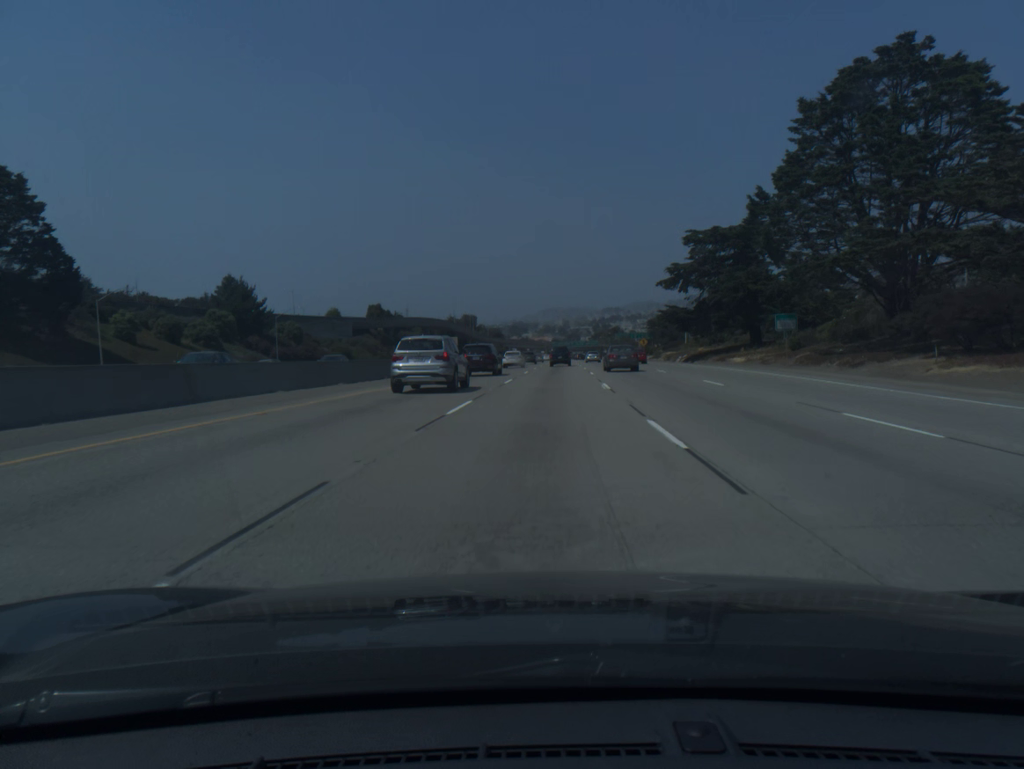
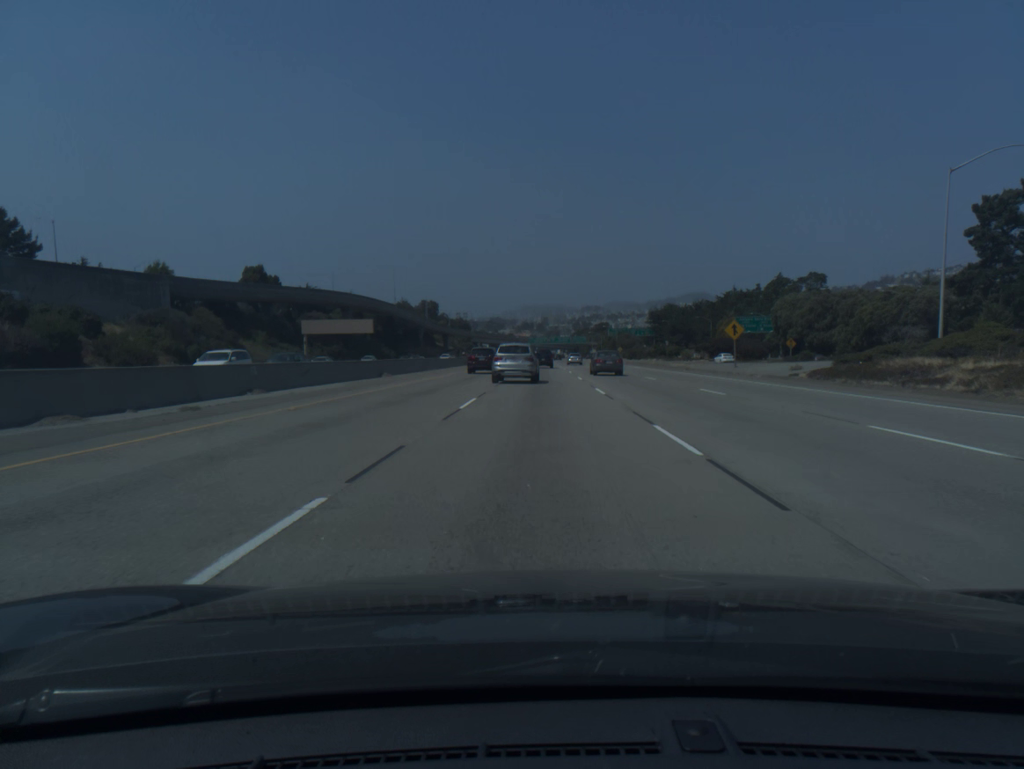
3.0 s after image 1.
(+2.1, +85.7) m; +2°
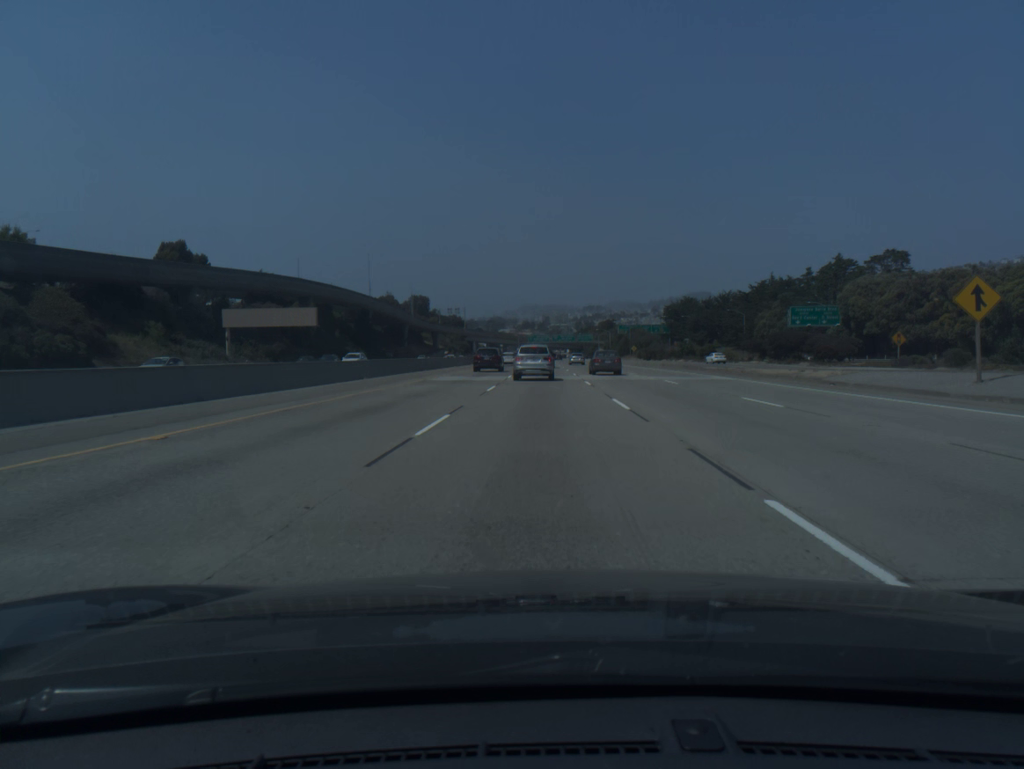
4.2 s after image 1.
(0.0, +35.0) m; 0°
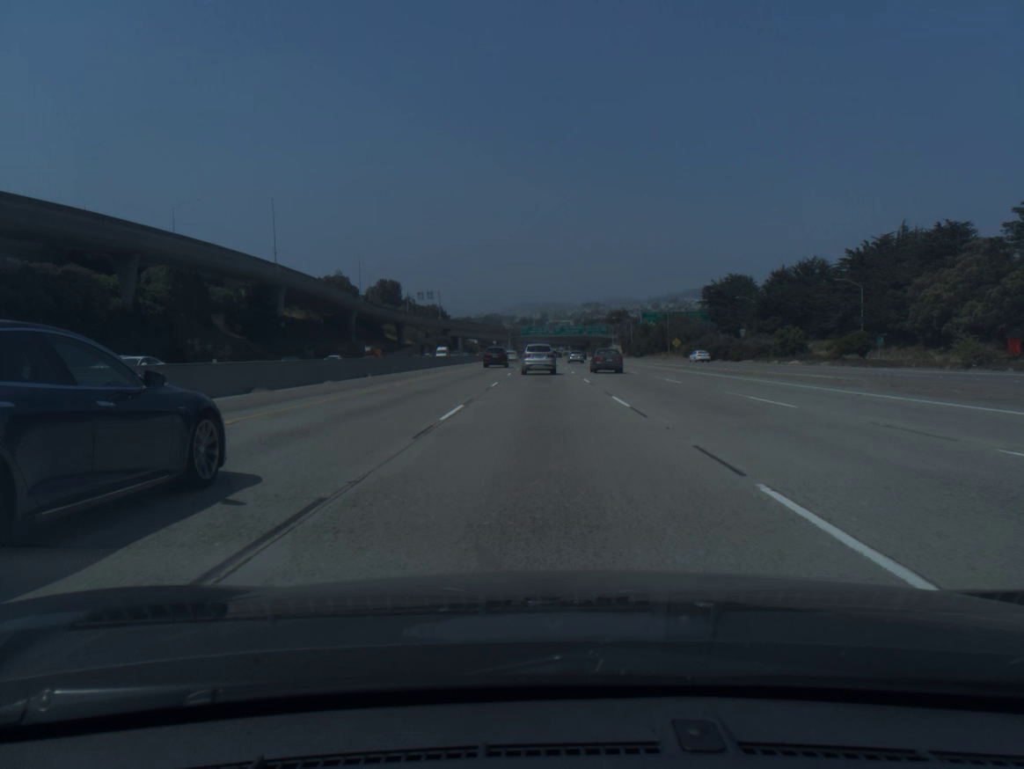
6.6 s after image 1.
(-0.1, +70.7) m; 0°
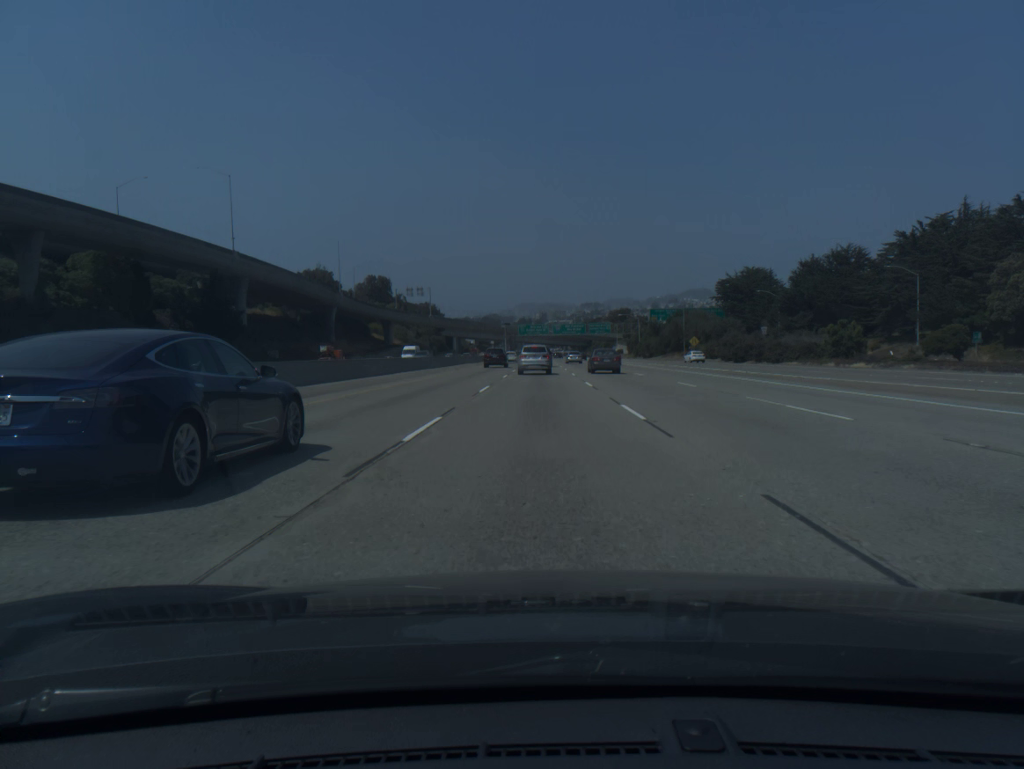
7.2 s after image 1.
(0.0, +17.7) m; 0°
